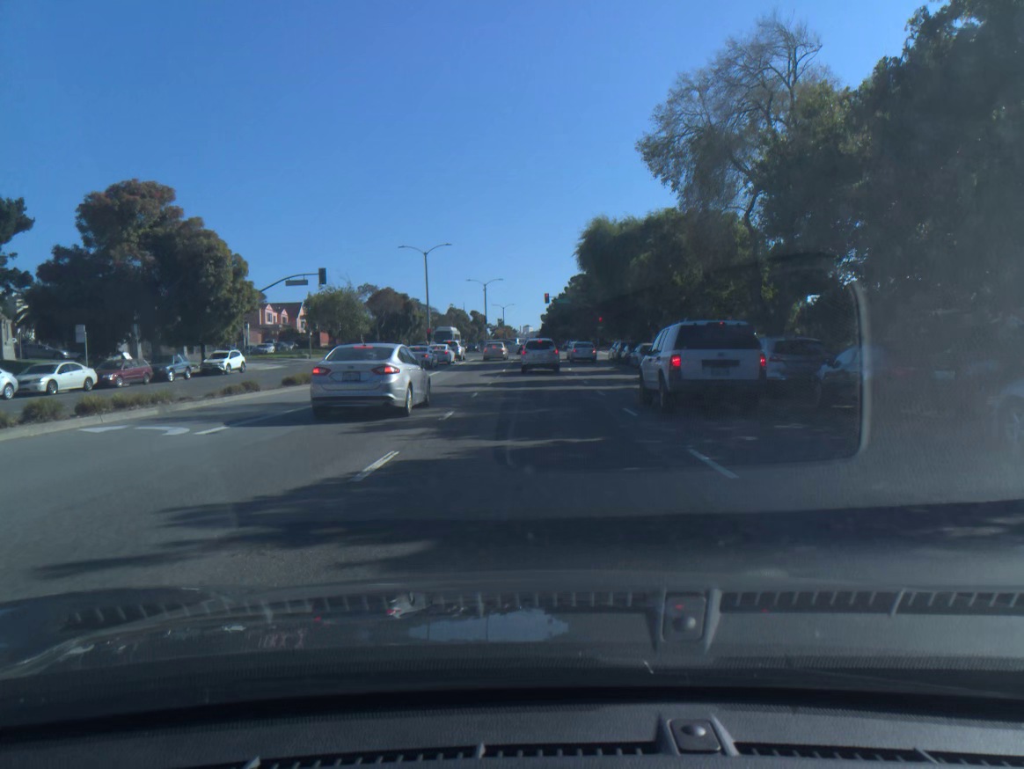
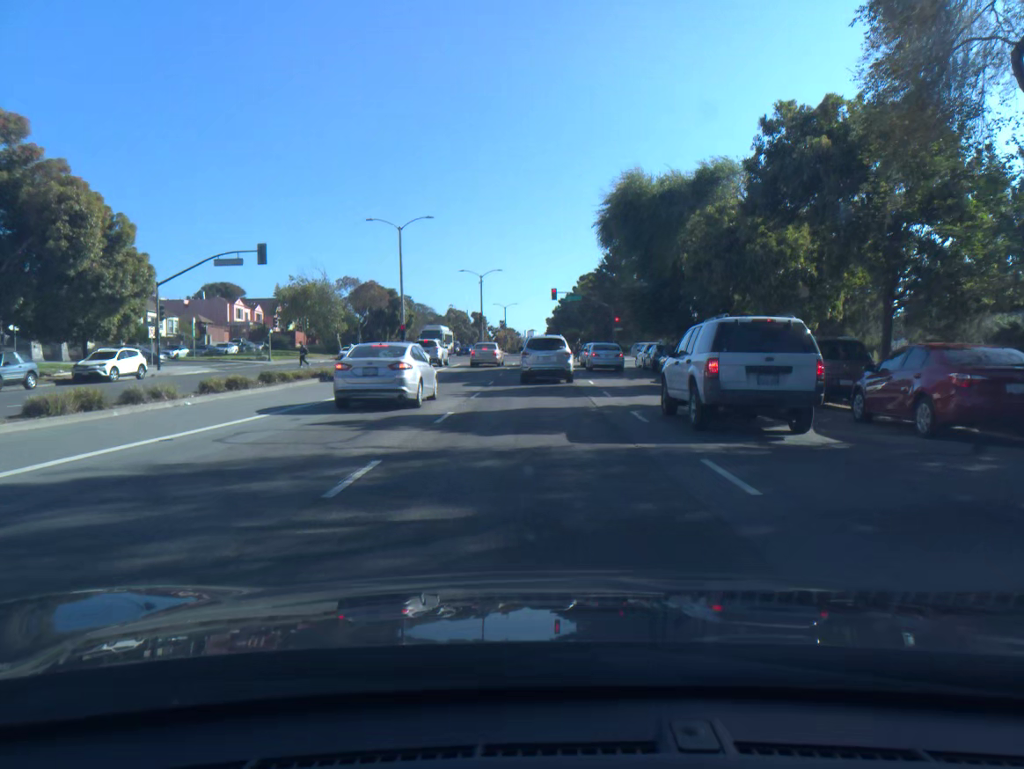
(-0.1, +15.3) m; -1°
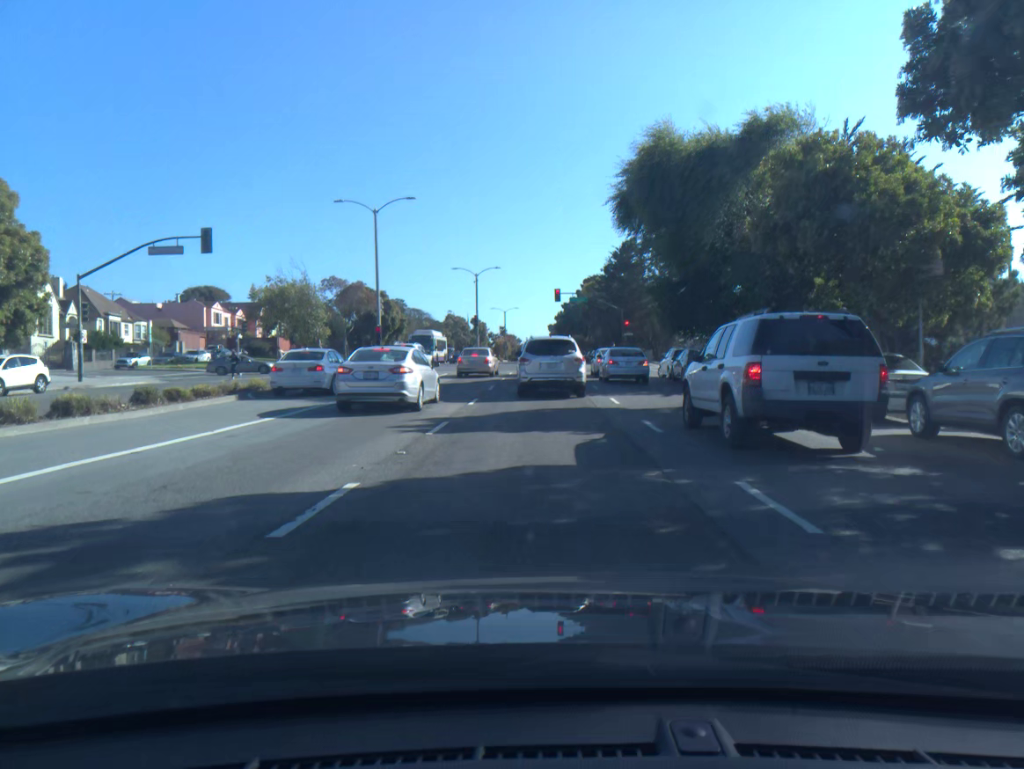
(0.0, +8.6) m; 0°
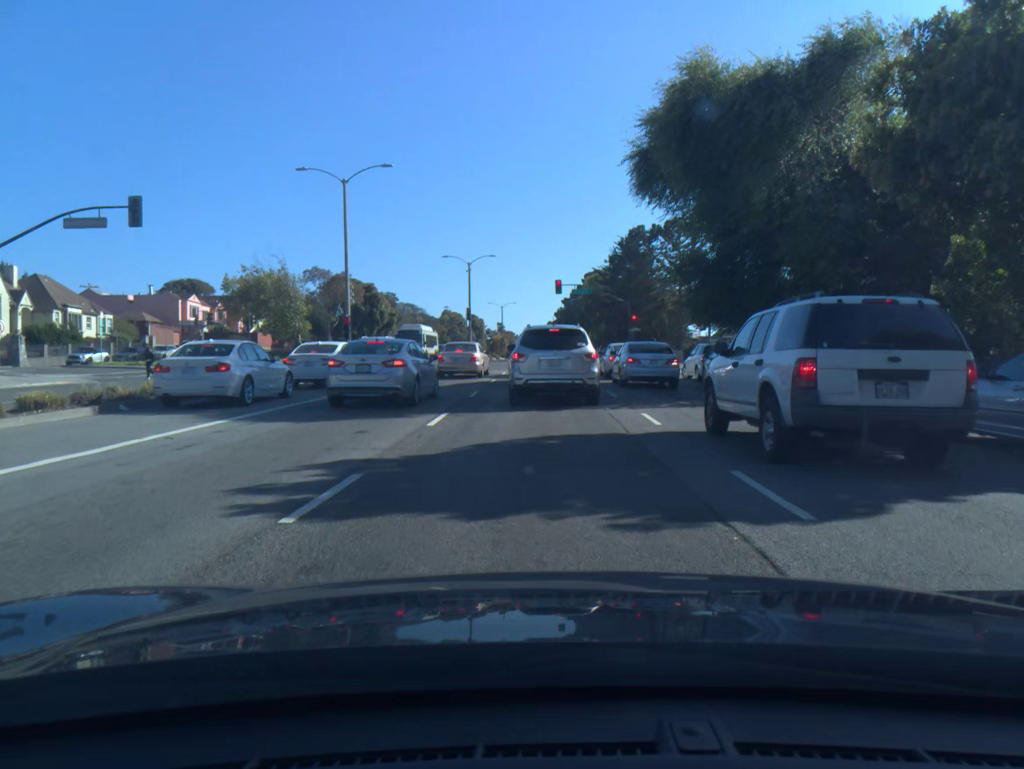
(0.0, +7.1) m; 0°
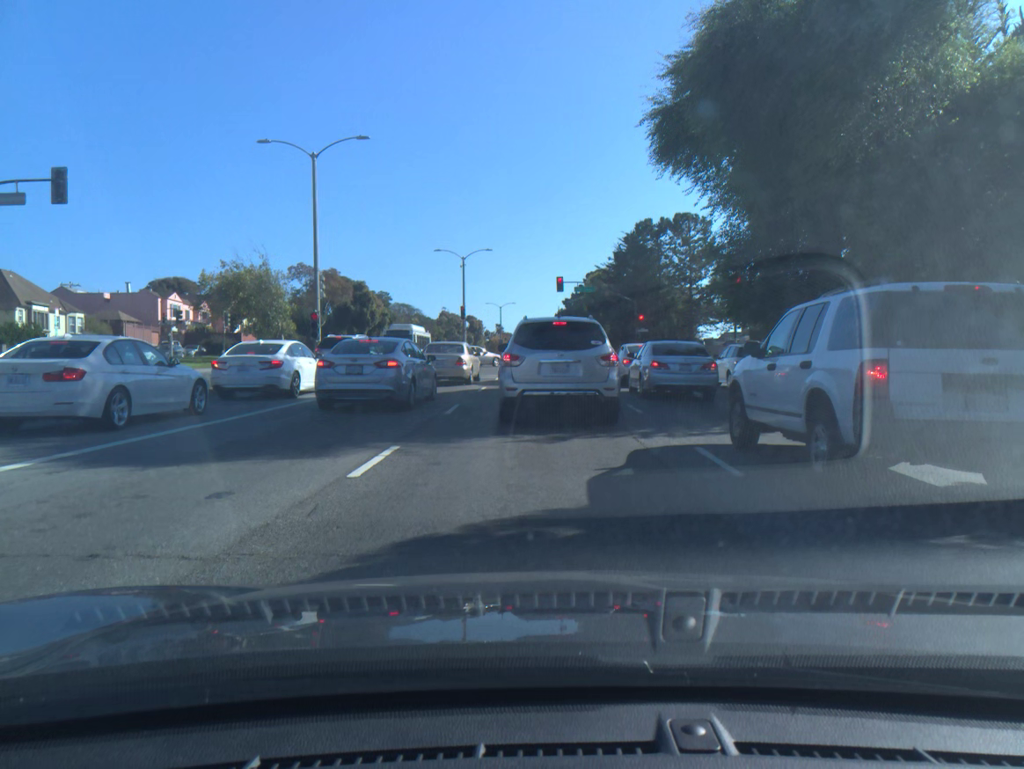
(0.0, +5.3) m; 0°
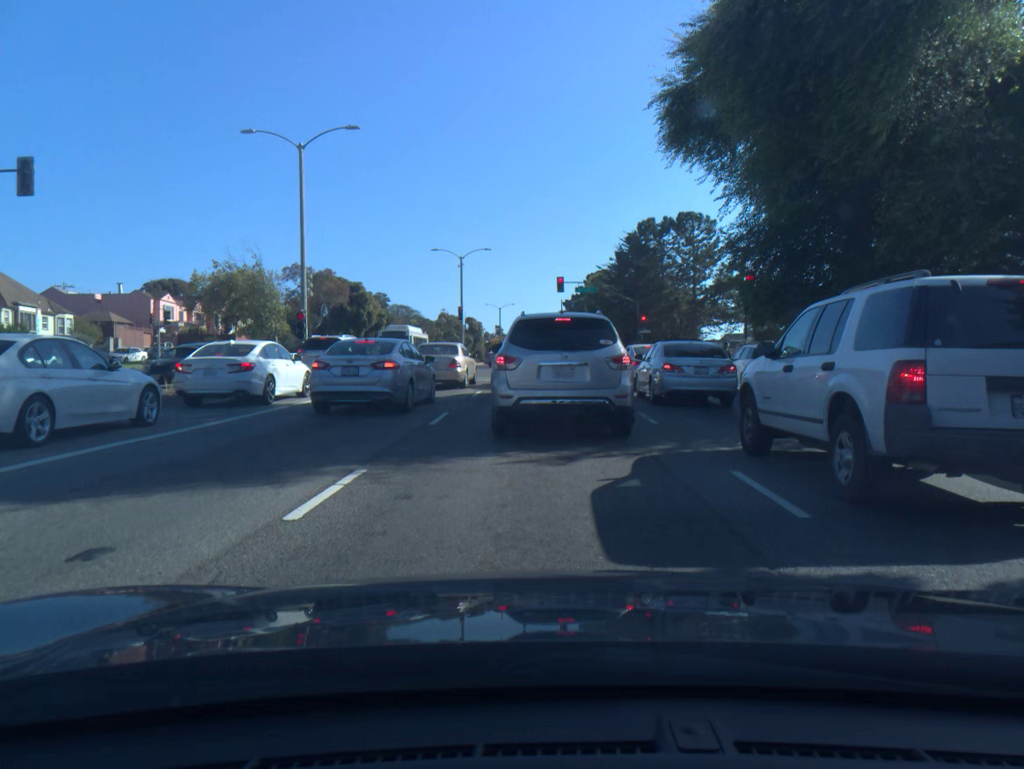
(0.0, +1.9) m; 0°
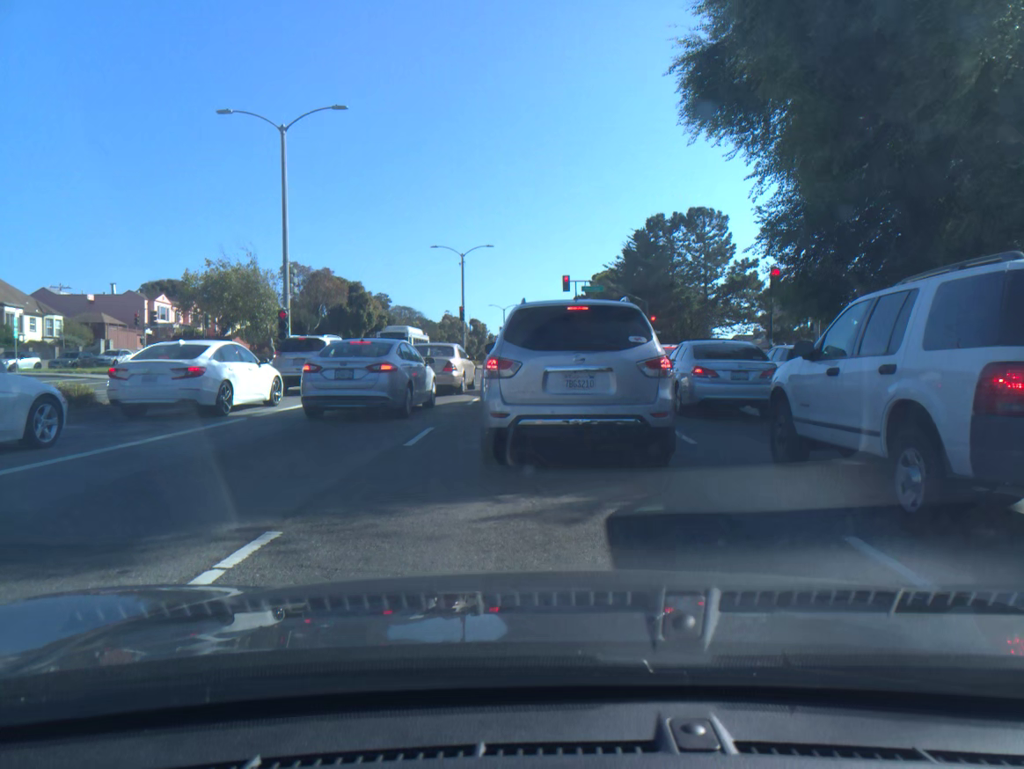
(0.0, +2.8) m; 0°
